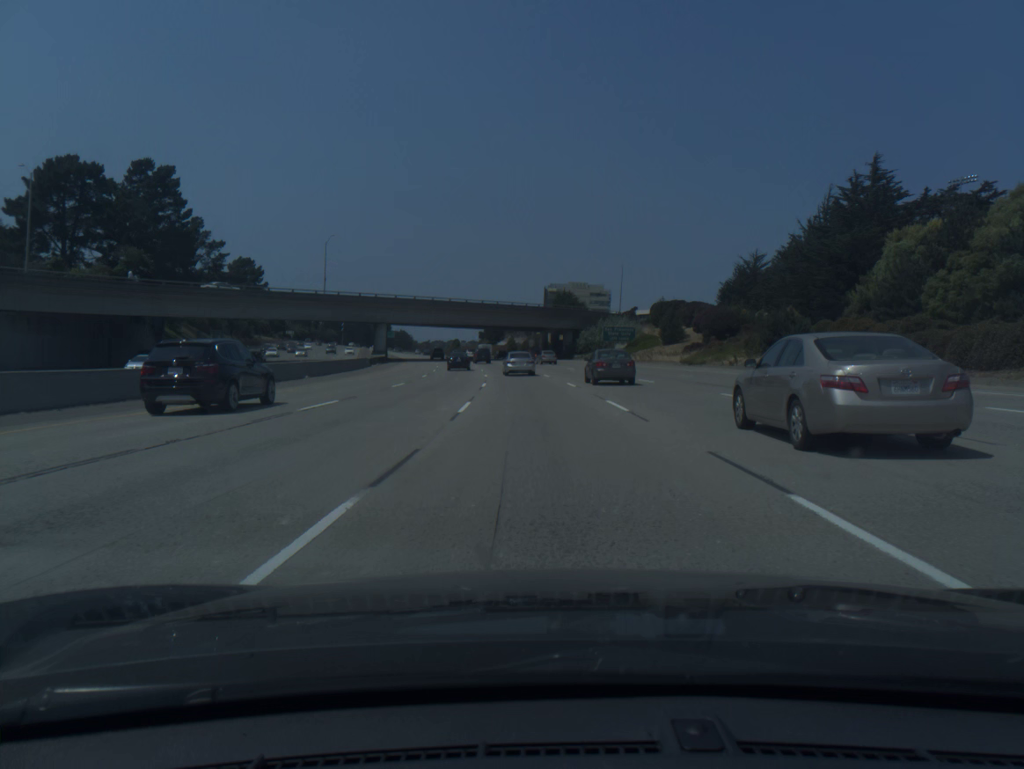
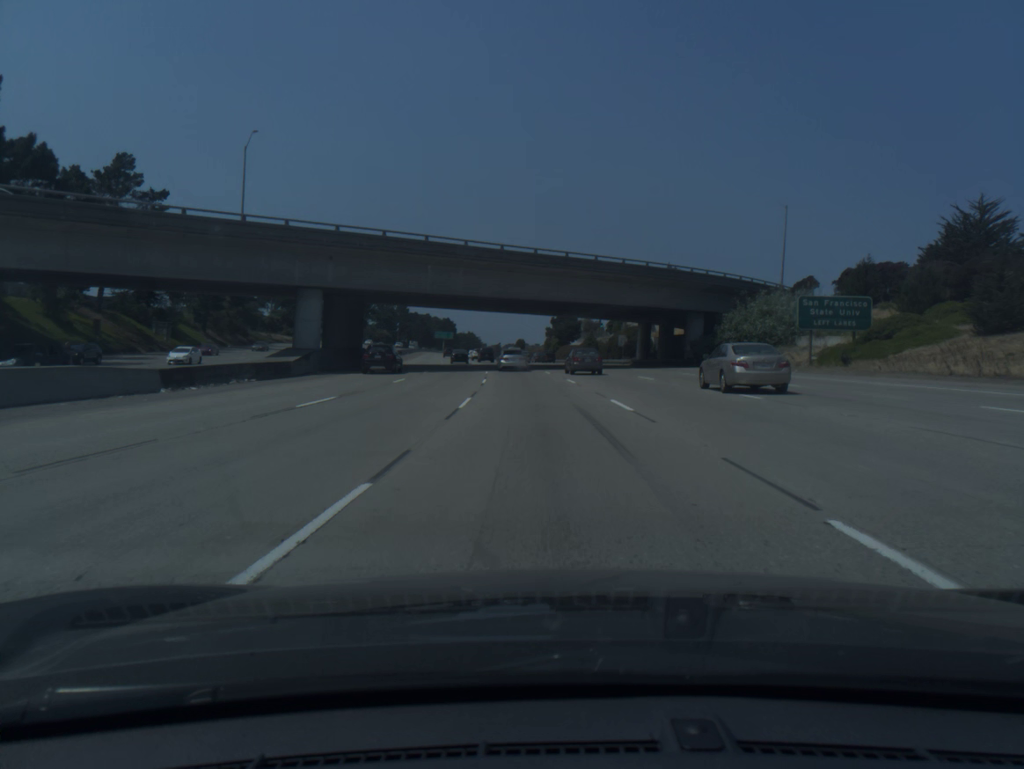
(-2.7, +57.3) m; -6°
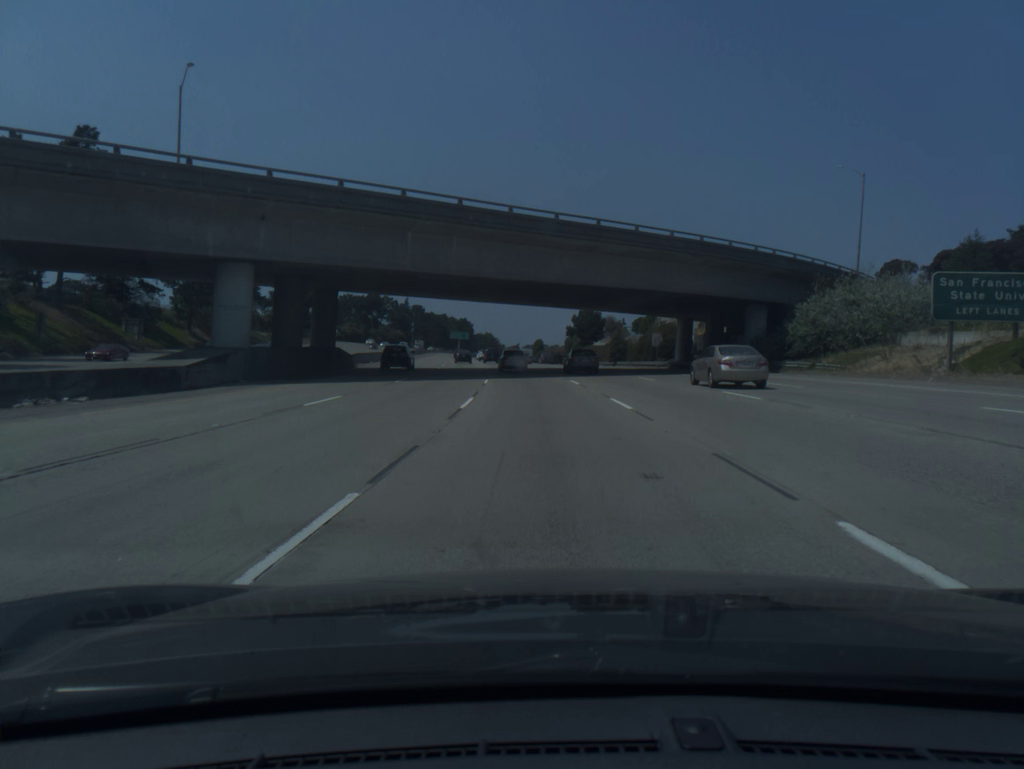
(-0.2, +14.3) m; -1°
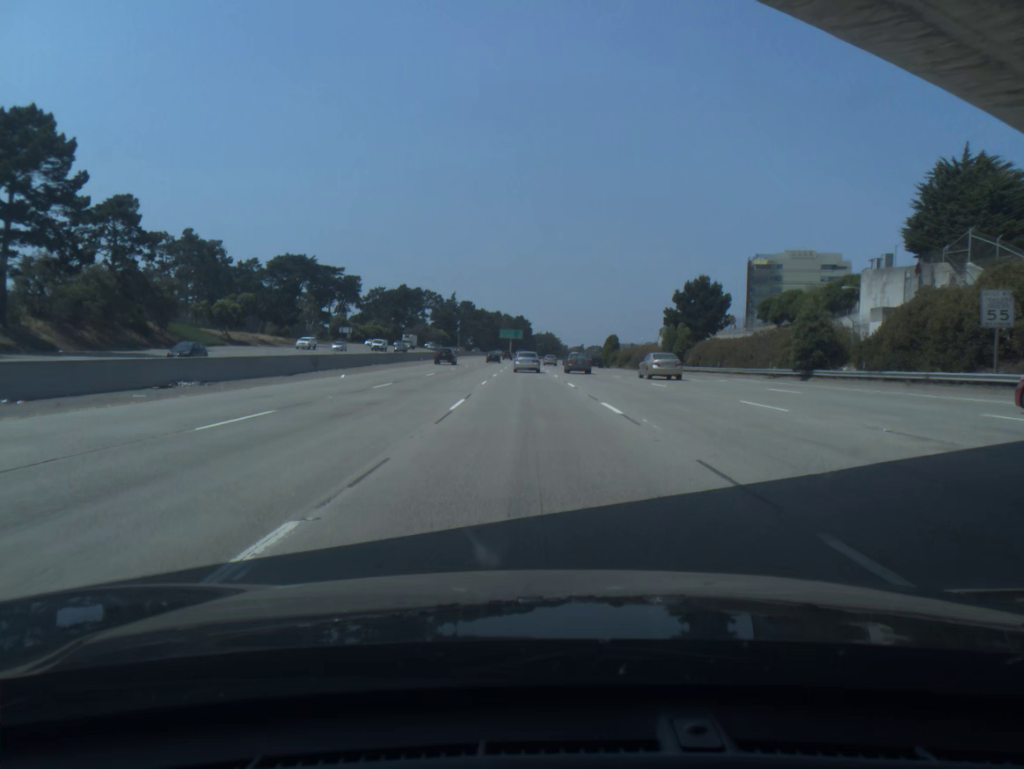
(-2.3, +57.5) m; -5°
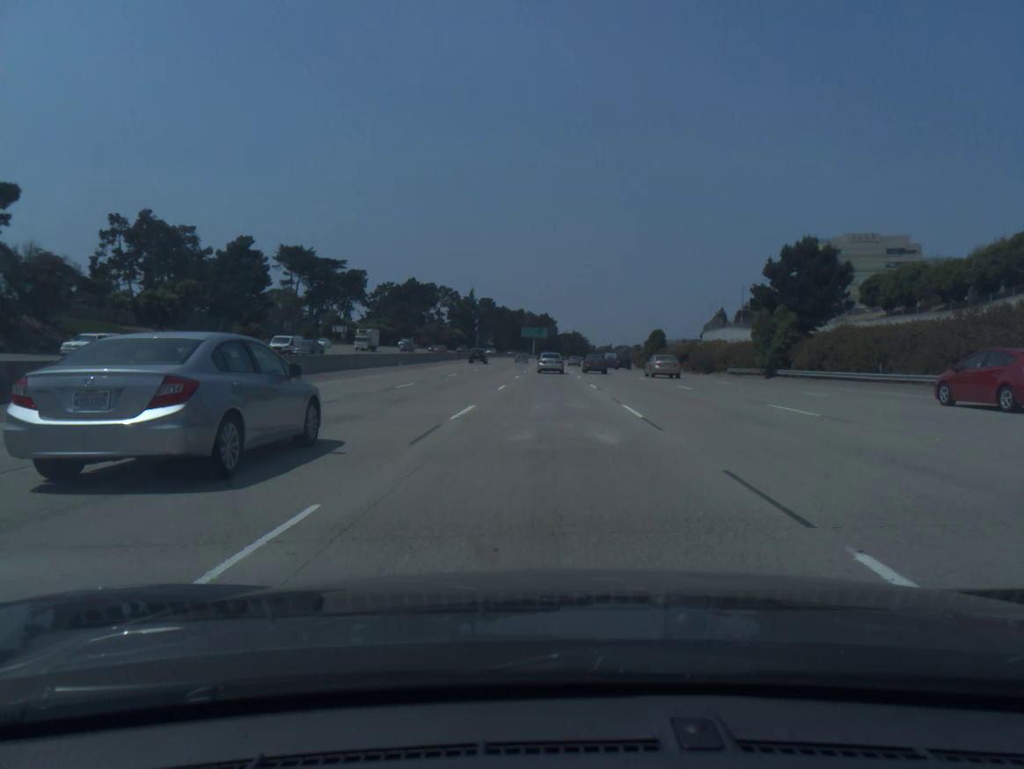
(-0.6, +29.2) m; -2°
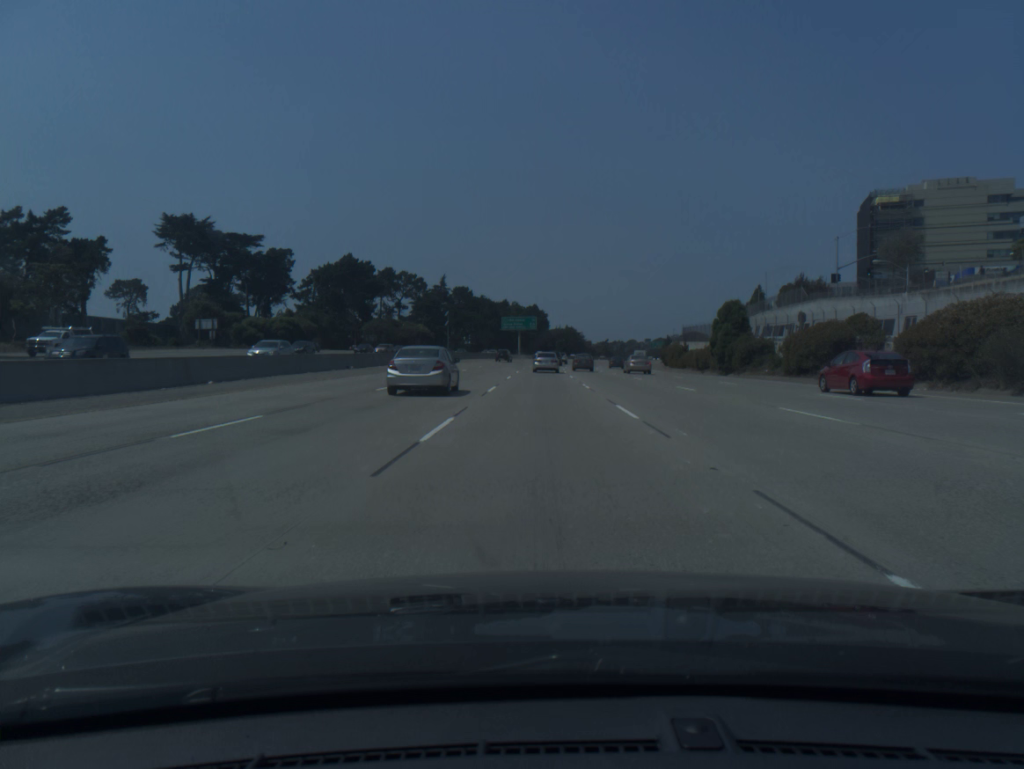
(+0.3, +59.0) m; +1°
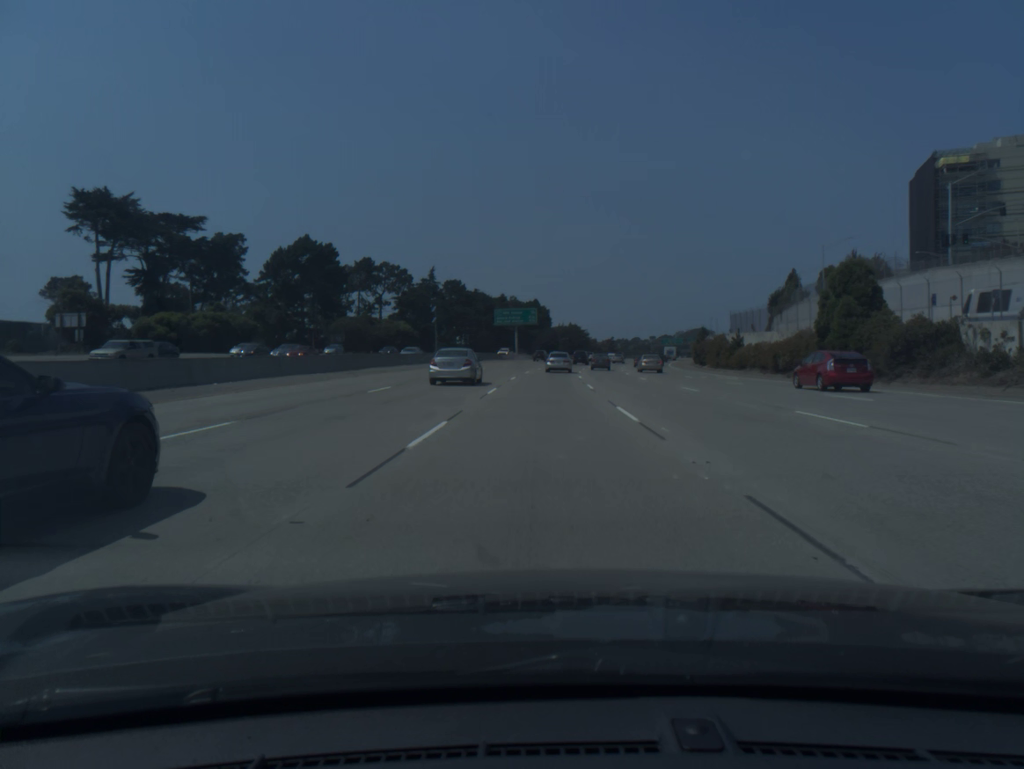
(0.0, +29.5) m; 0°
